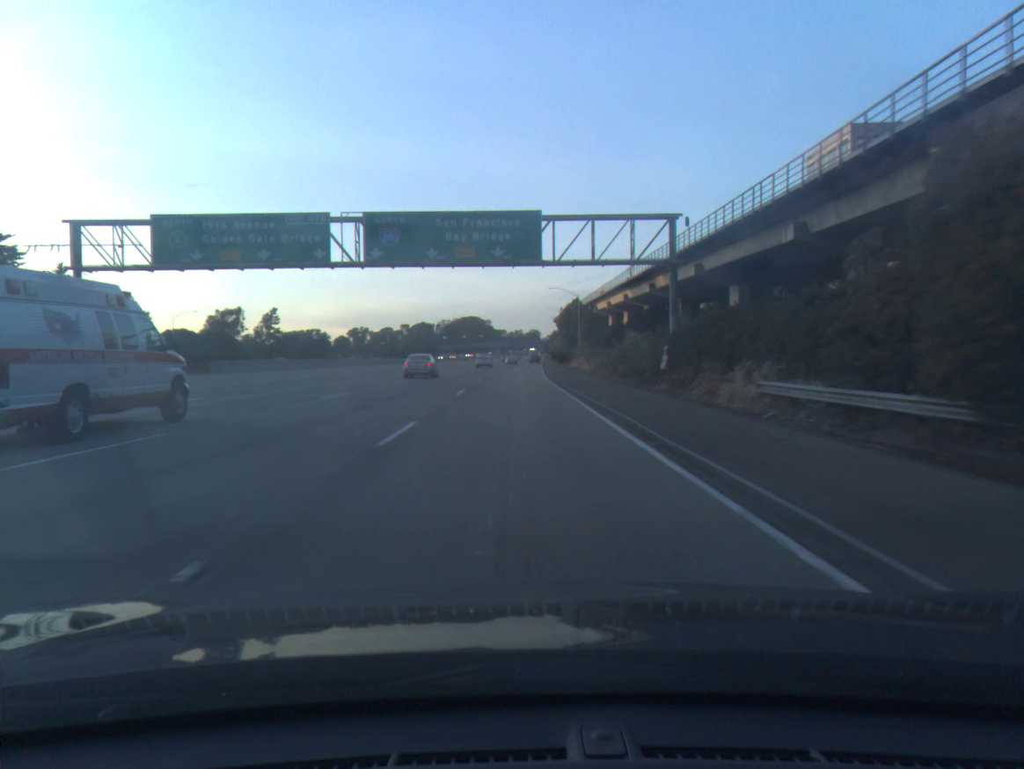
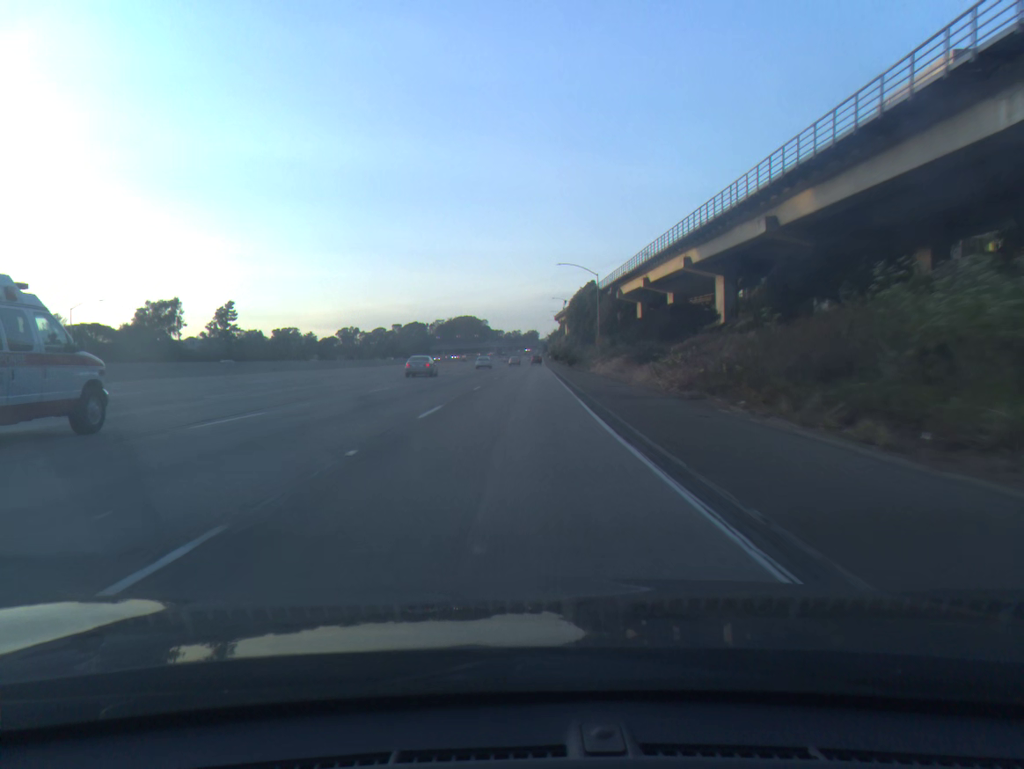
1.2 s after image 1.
(0.0, +37.6) m; 0°
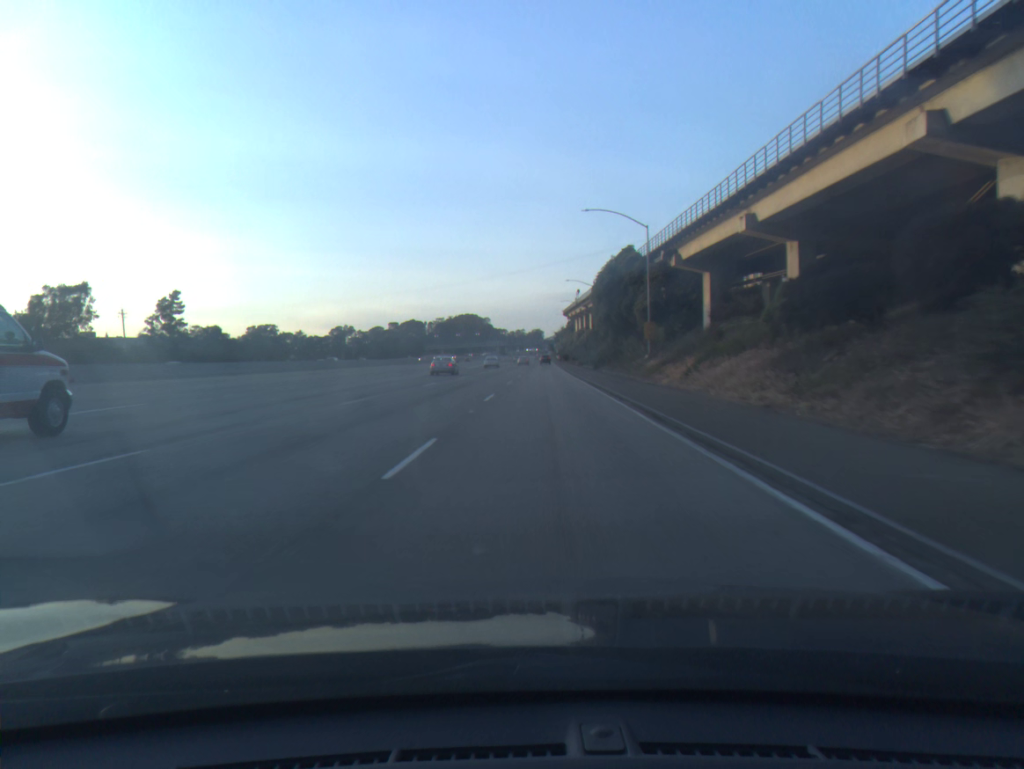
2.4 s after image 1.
(0.0, +36.2) m; 0°
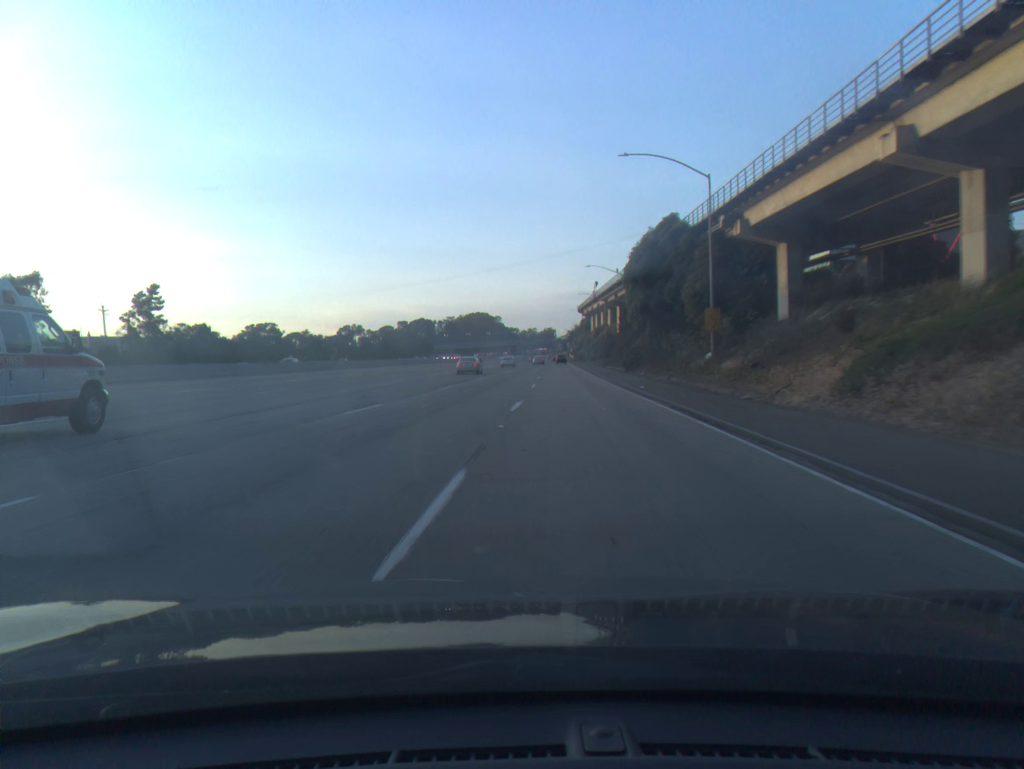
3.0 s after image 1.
(-0.1, +17.4) m; -1°
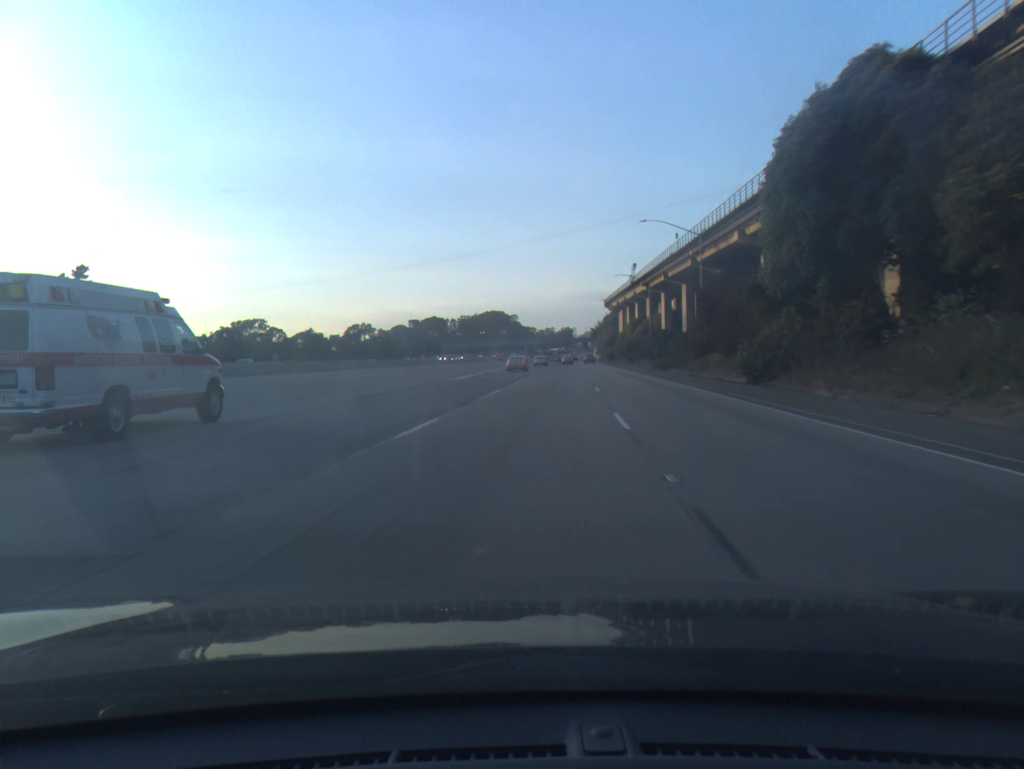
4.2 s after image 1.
(-0.4, +34.1) m; -1°
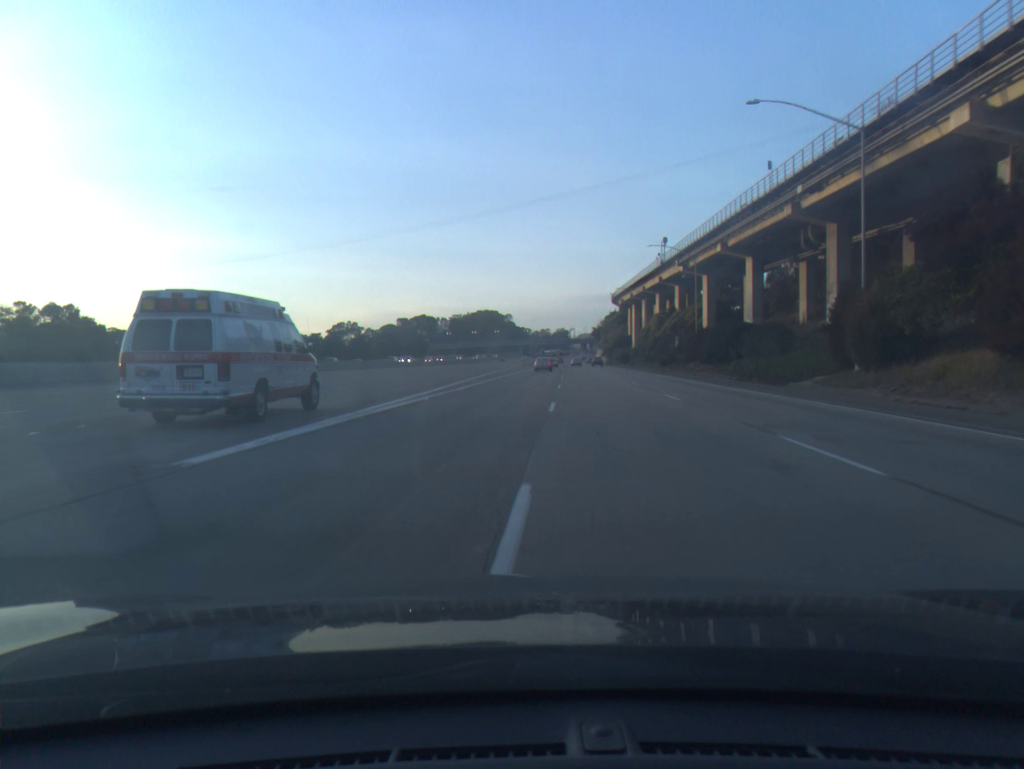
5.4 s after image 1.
(-0.2, +33.2) m; 0°
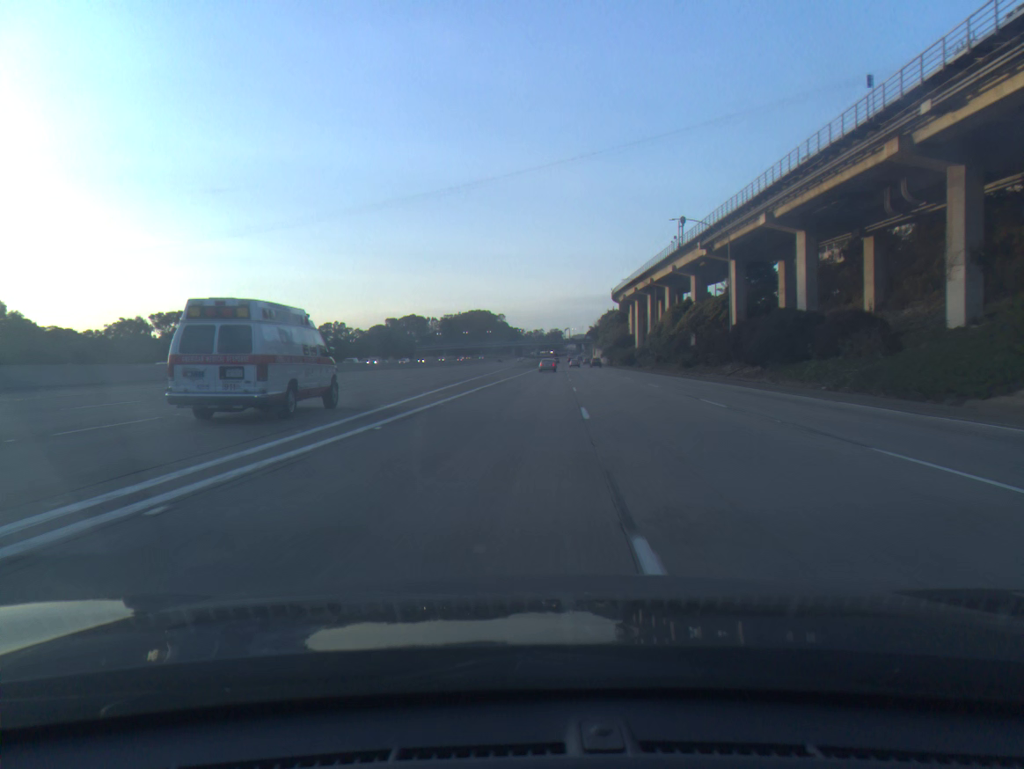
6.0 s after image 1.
(+0.1, +16.5) m; +1°
